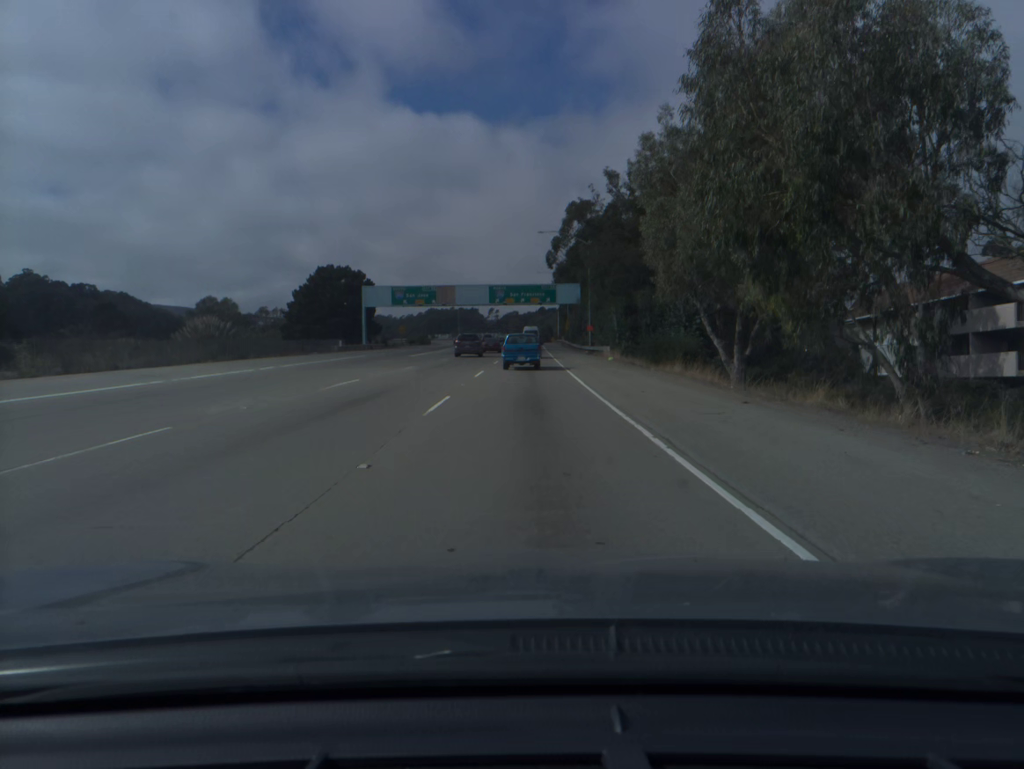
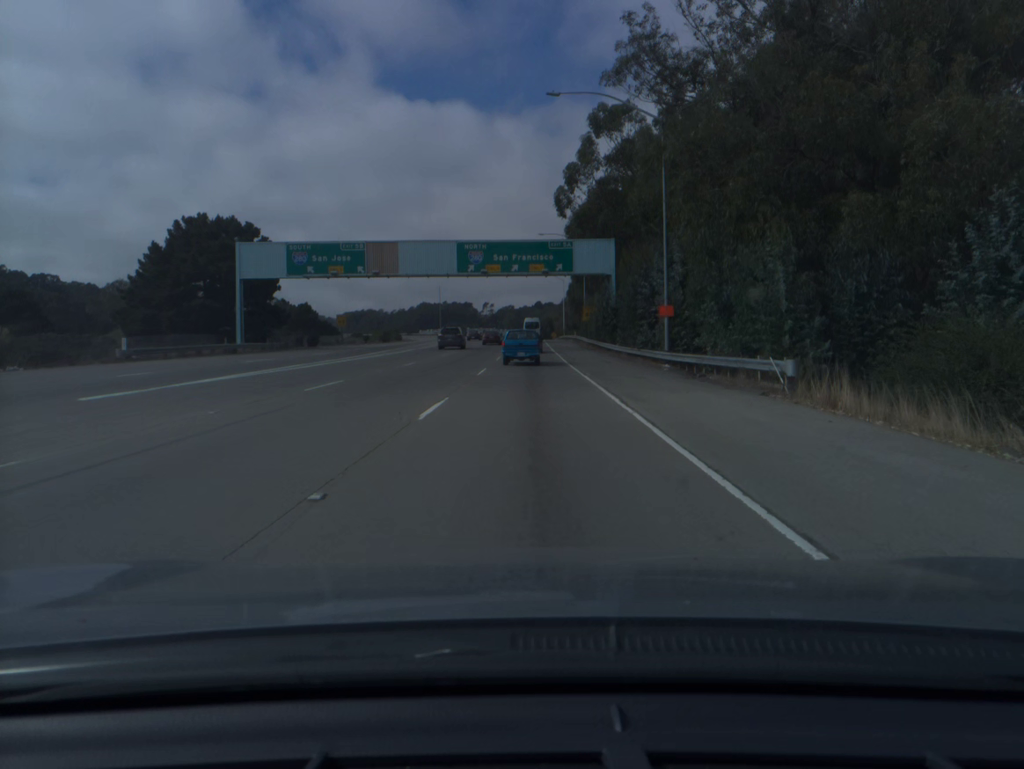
(+0.1, +45.4) m; 0°
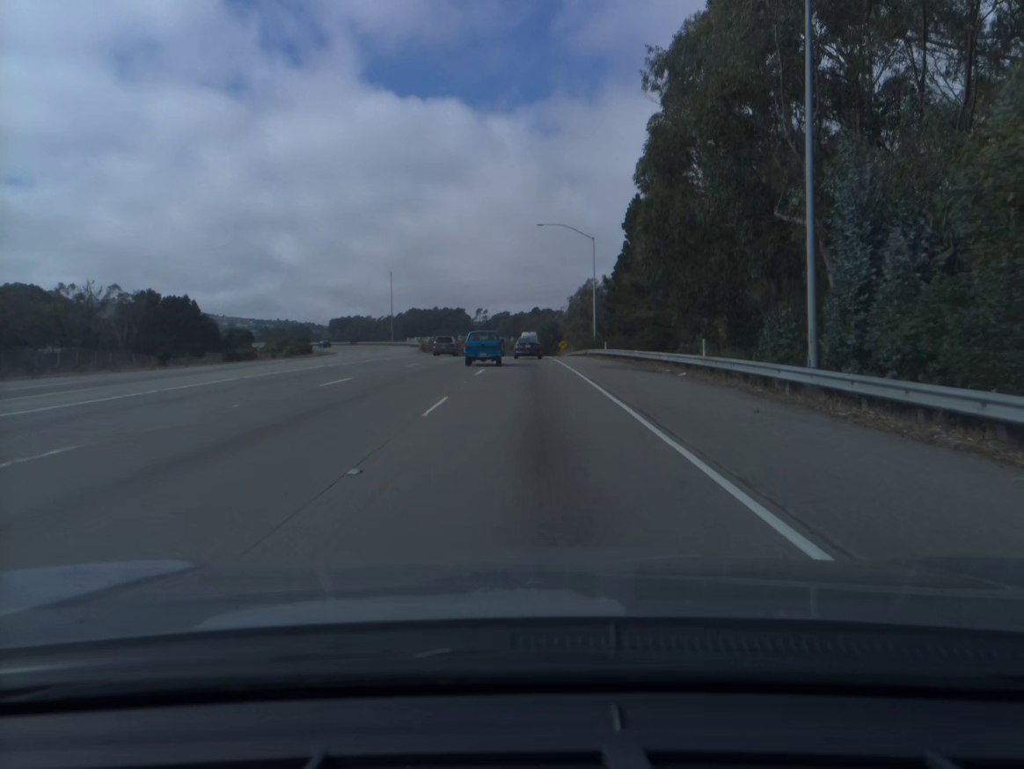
(+0.3, +71.5) m; 0°
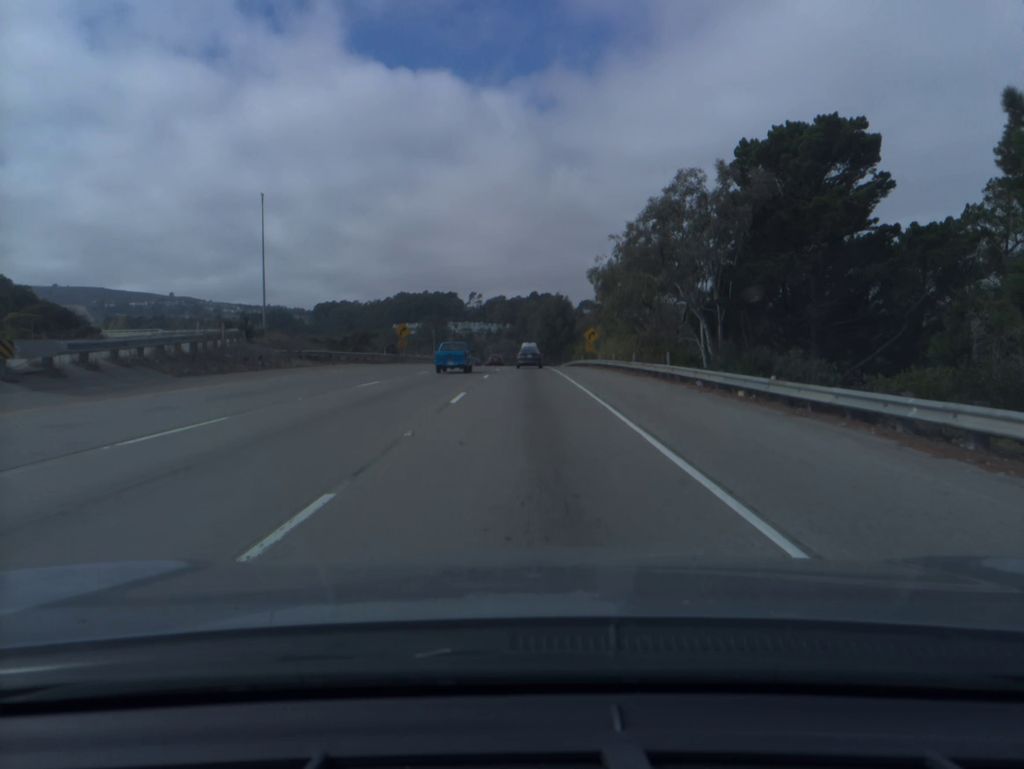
(0.0, +68.0) m; 0°
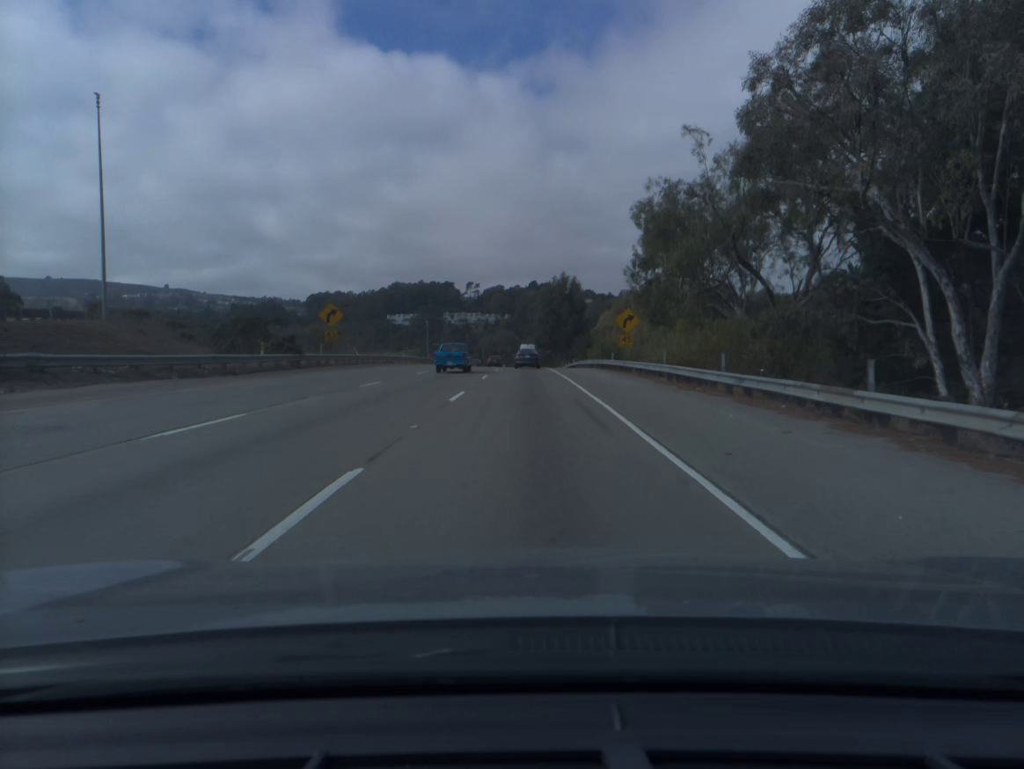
(0.0, +27.9) m; 0°
